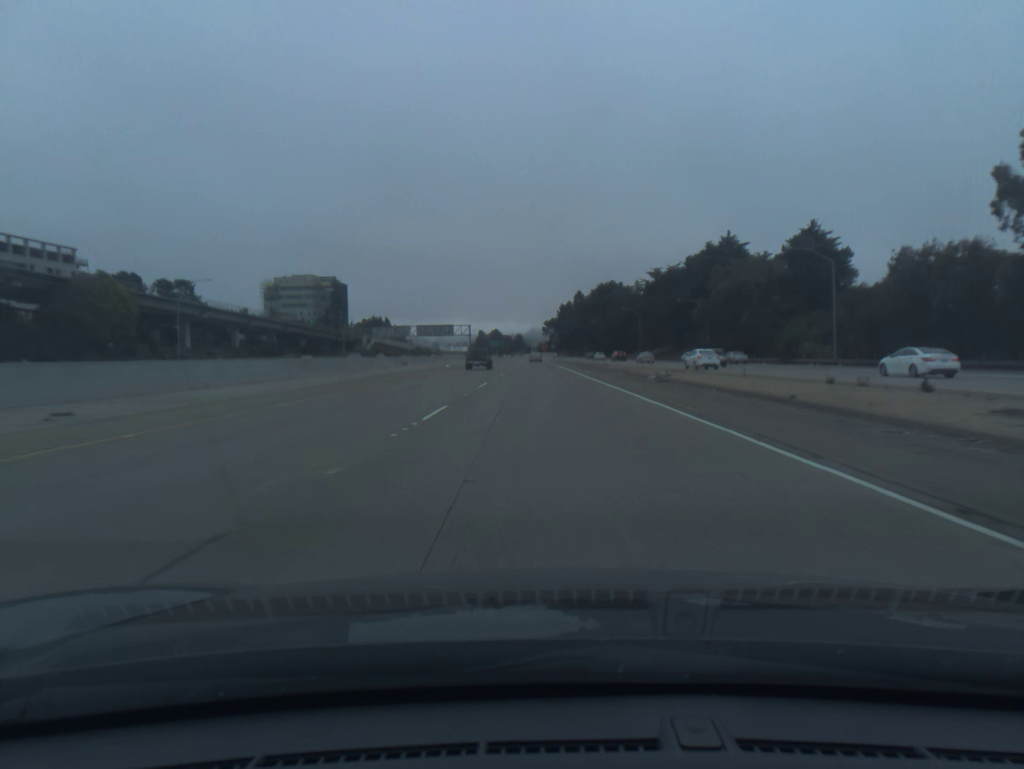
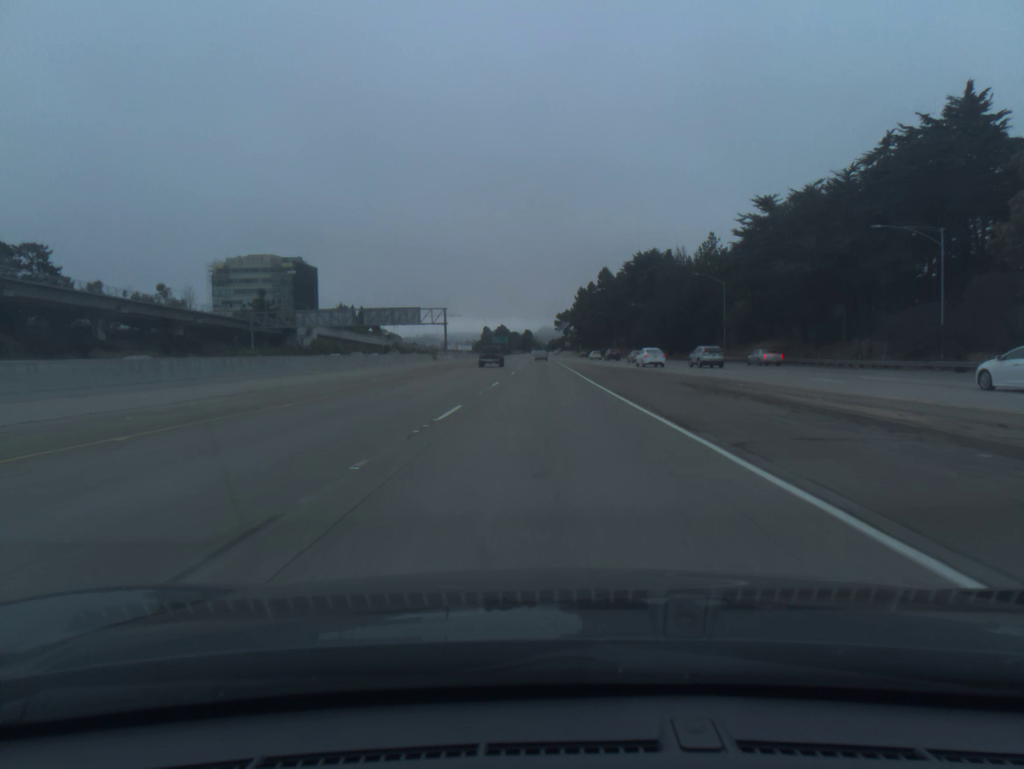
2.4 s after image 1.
(-0.6, +73.0) m; -1°
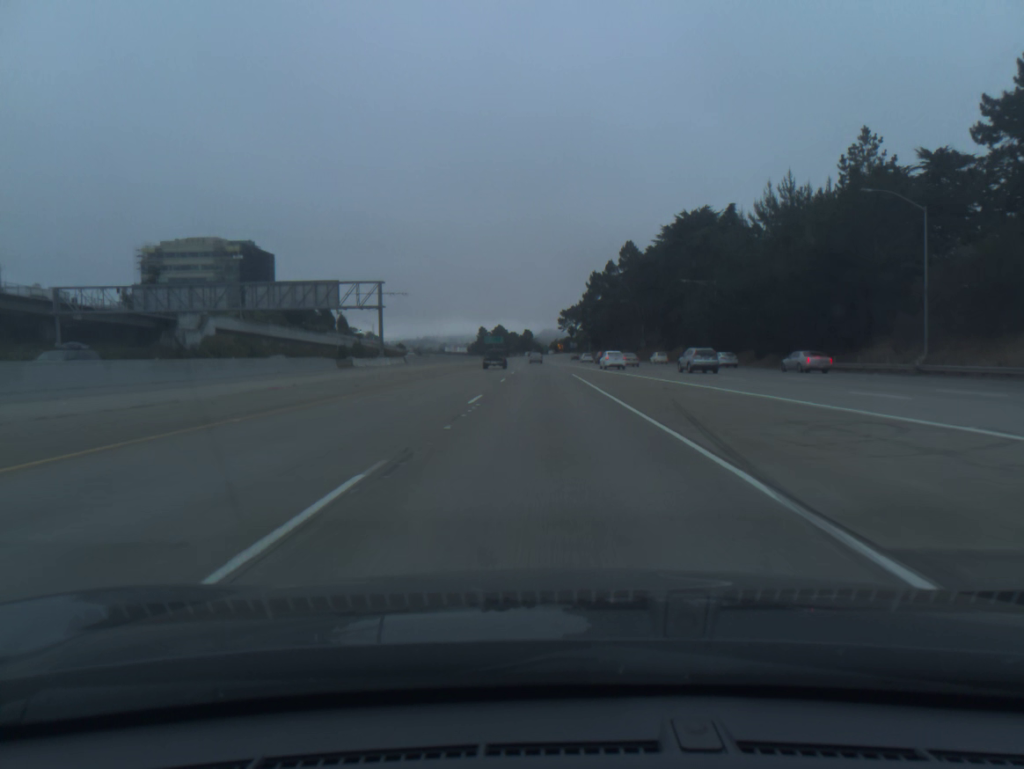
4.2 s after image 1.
(0.0, +54.9) m; 0°
